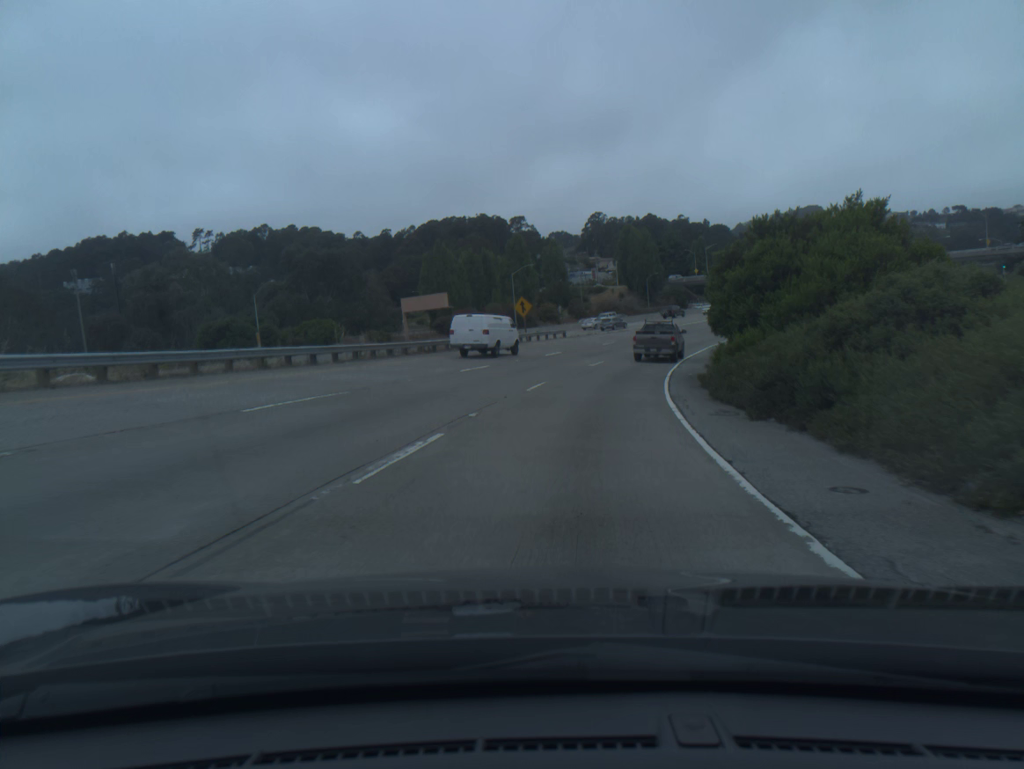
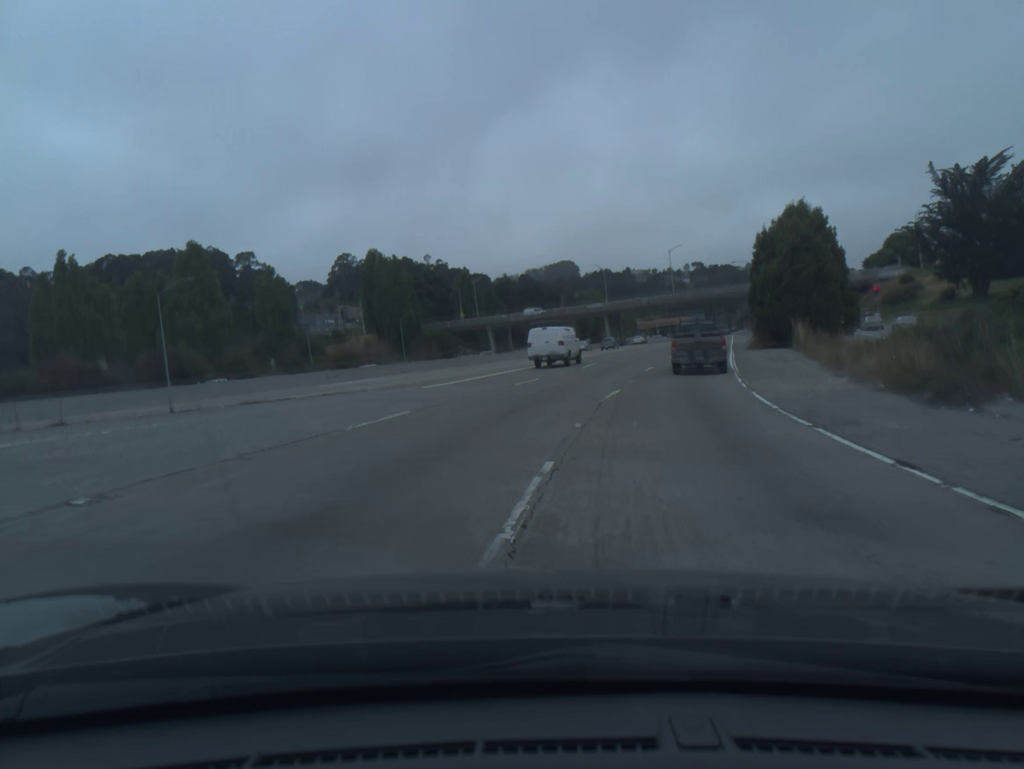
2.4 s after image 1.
(+8.9, +57.0) m; +17°
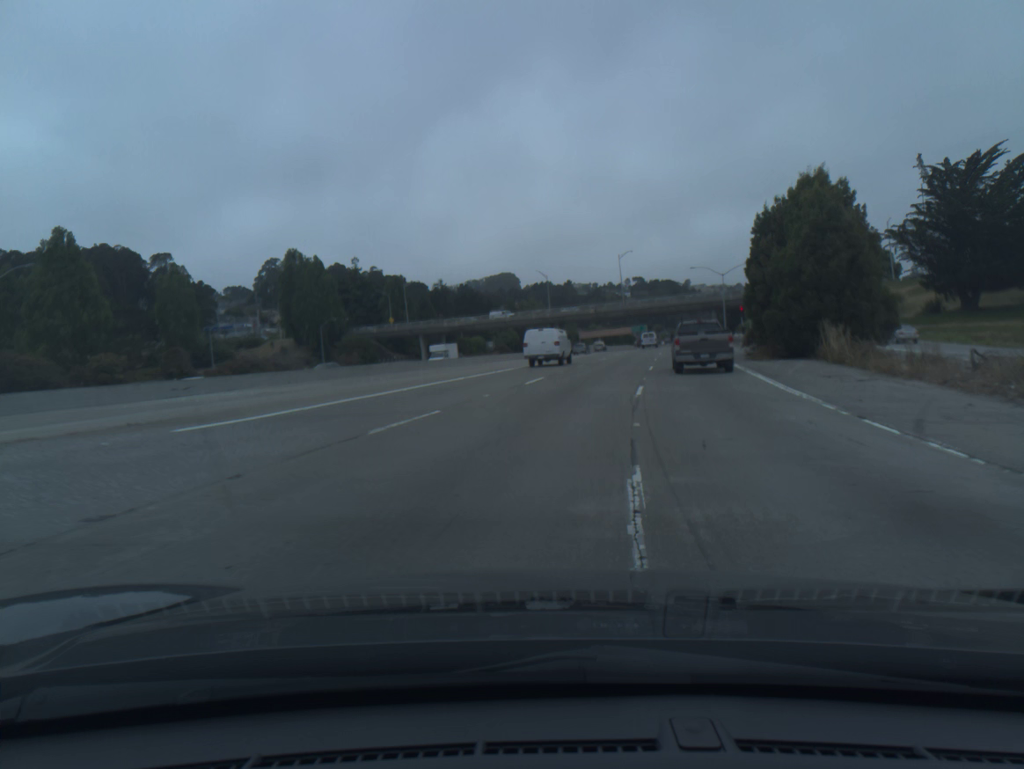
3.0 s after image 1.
(+0.6, +14.9) m; +4°
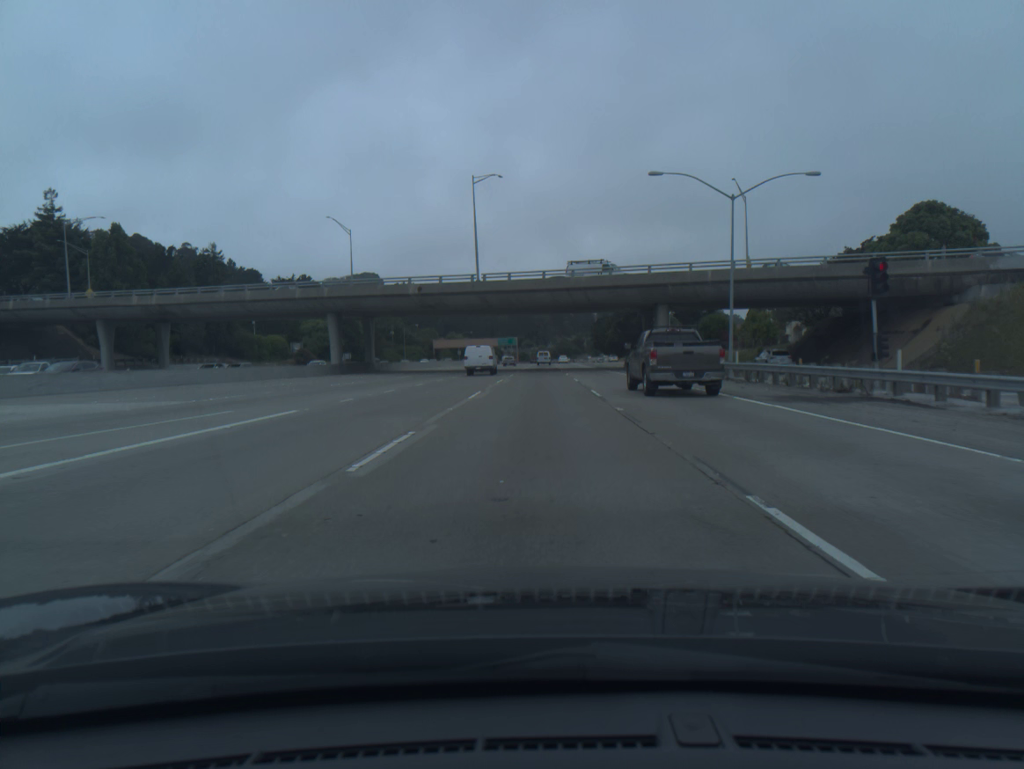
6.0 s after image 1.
(+9.0, +72.6) m; +10°
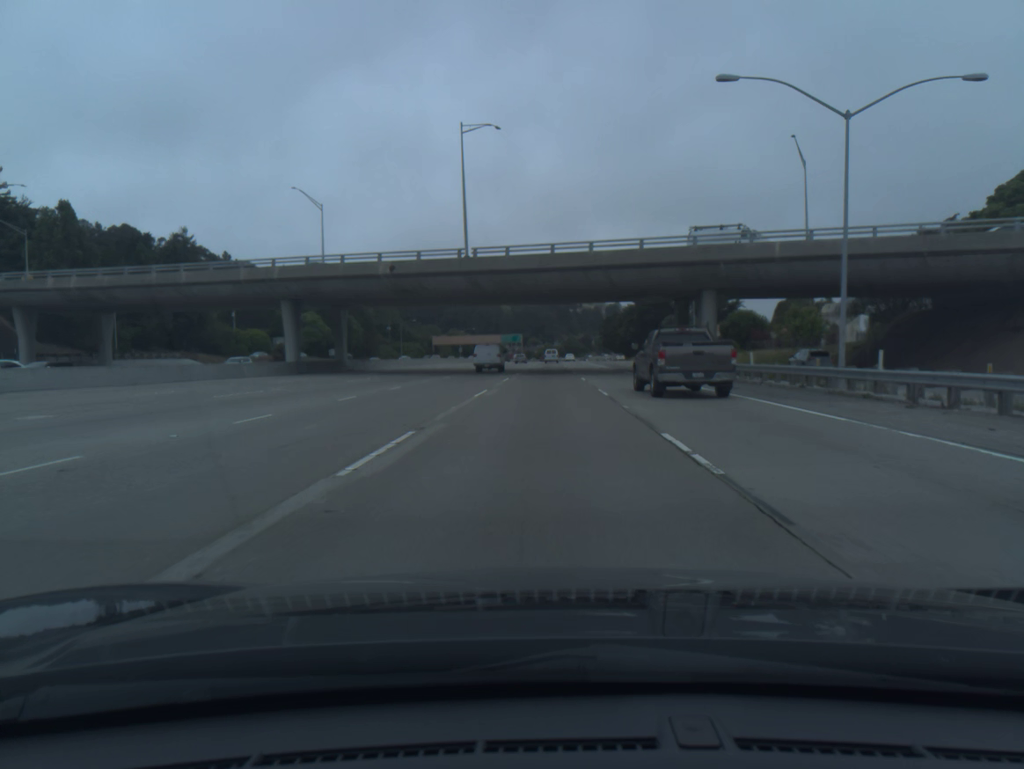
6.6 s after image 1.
(-0.1, +14.6) m; 0°
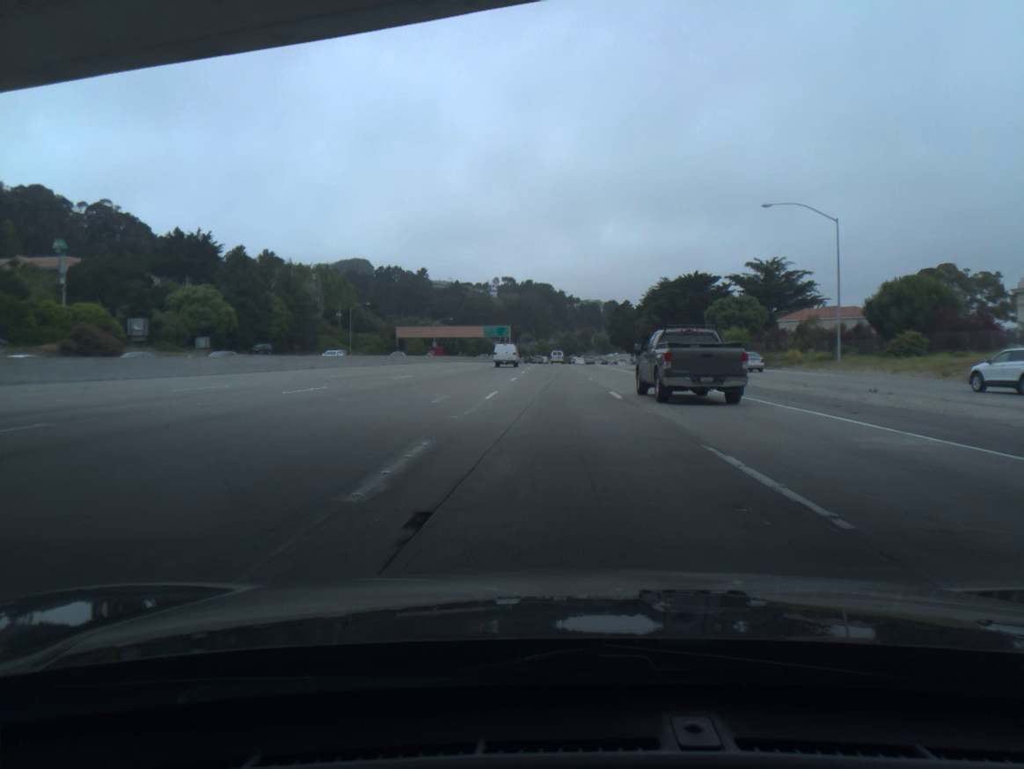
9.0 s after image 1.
(+0.1, +58.9) m; +1°
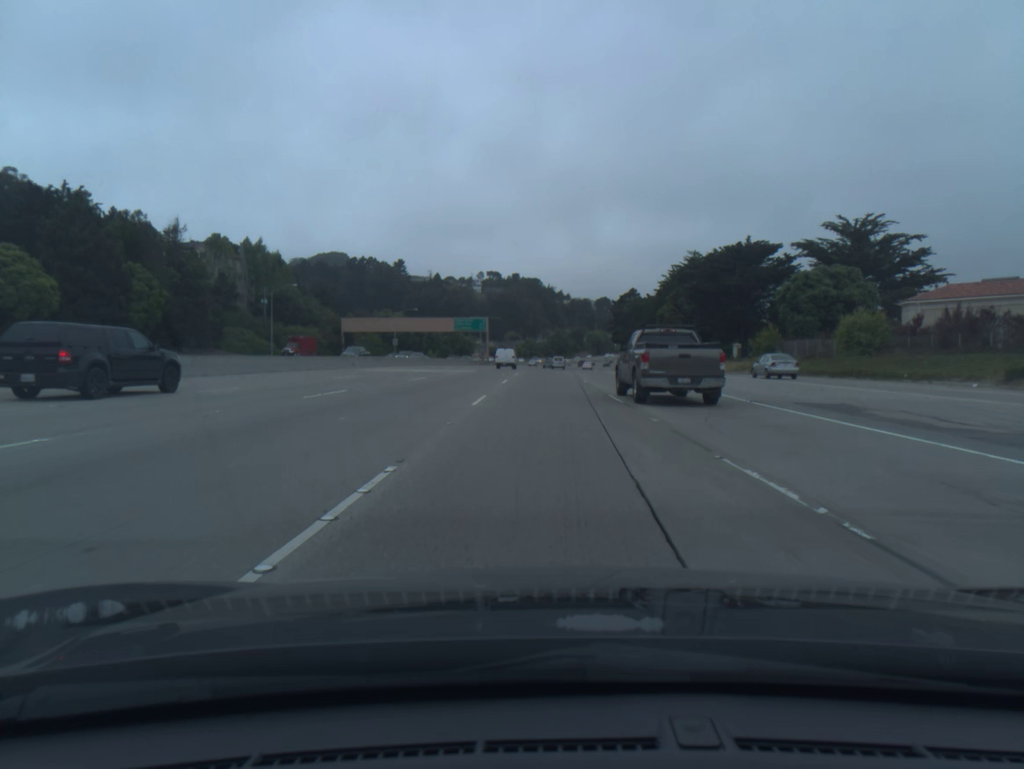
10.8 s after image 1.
(+0.2, +45.2) m; +1°
